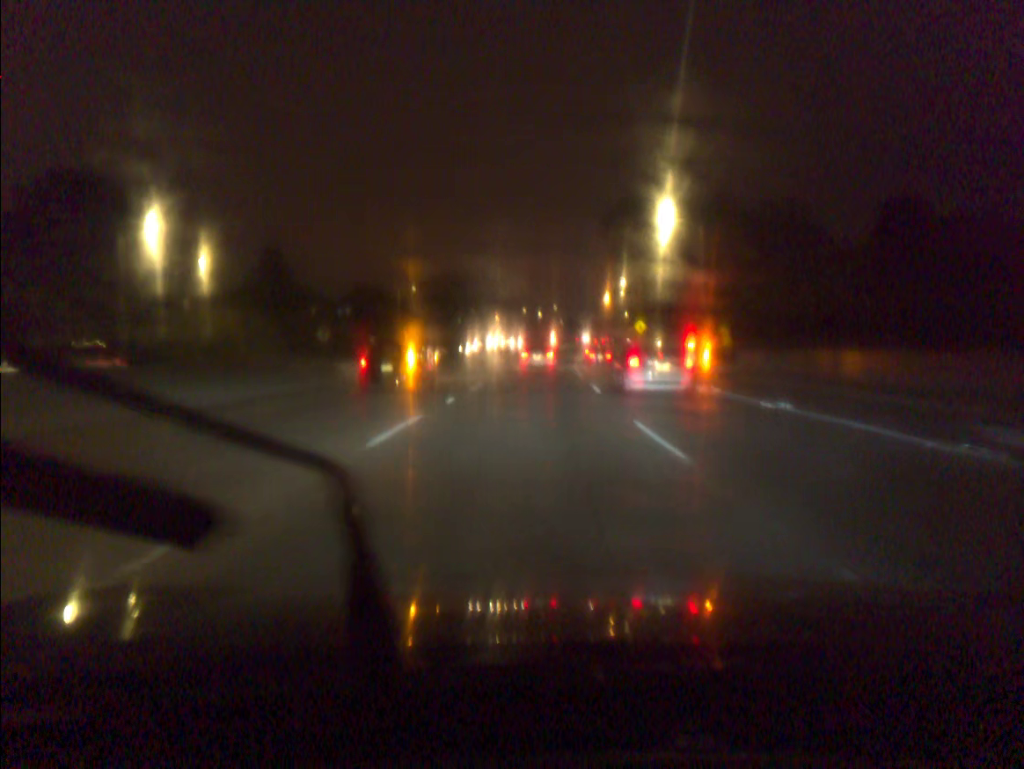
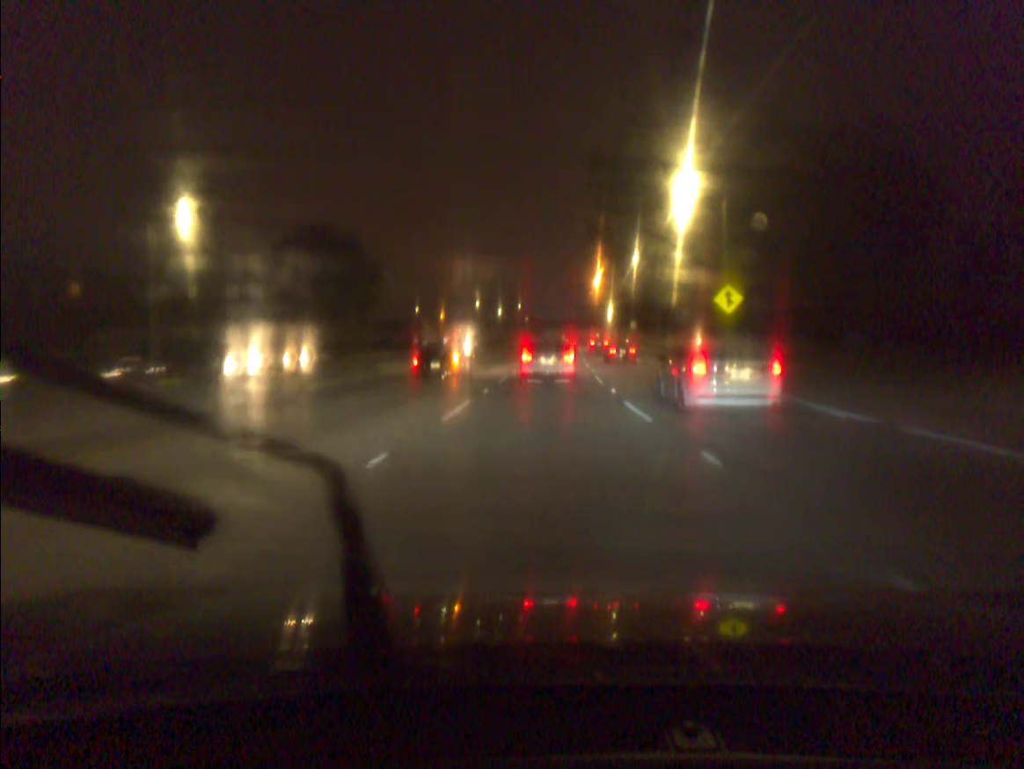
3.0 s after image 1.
(+1.0, +62.9) m; +3°
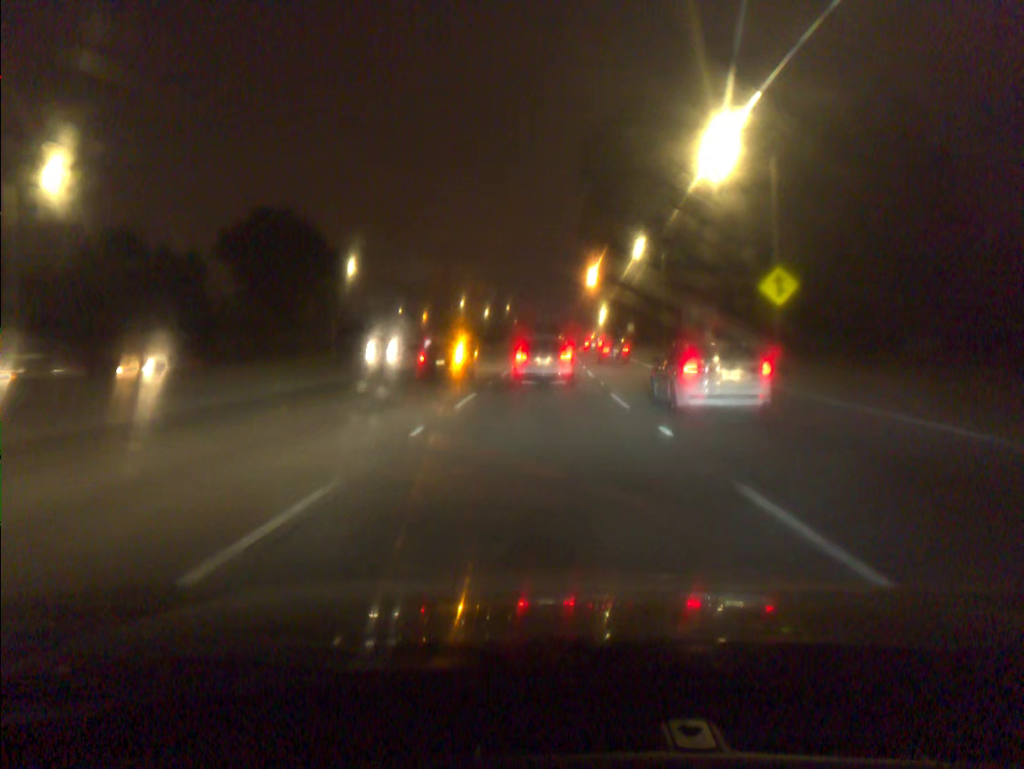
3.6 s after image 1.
(+0.1, +11.2) m; +1°
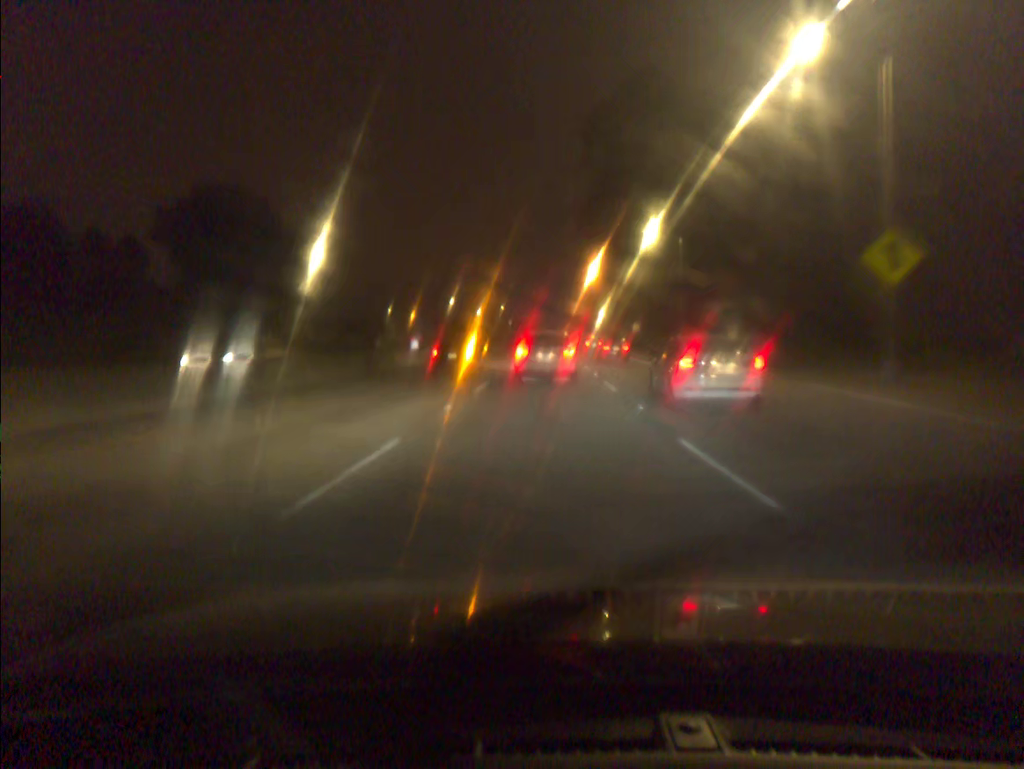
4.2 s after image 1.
(0.0, +11.0) m; 0°
